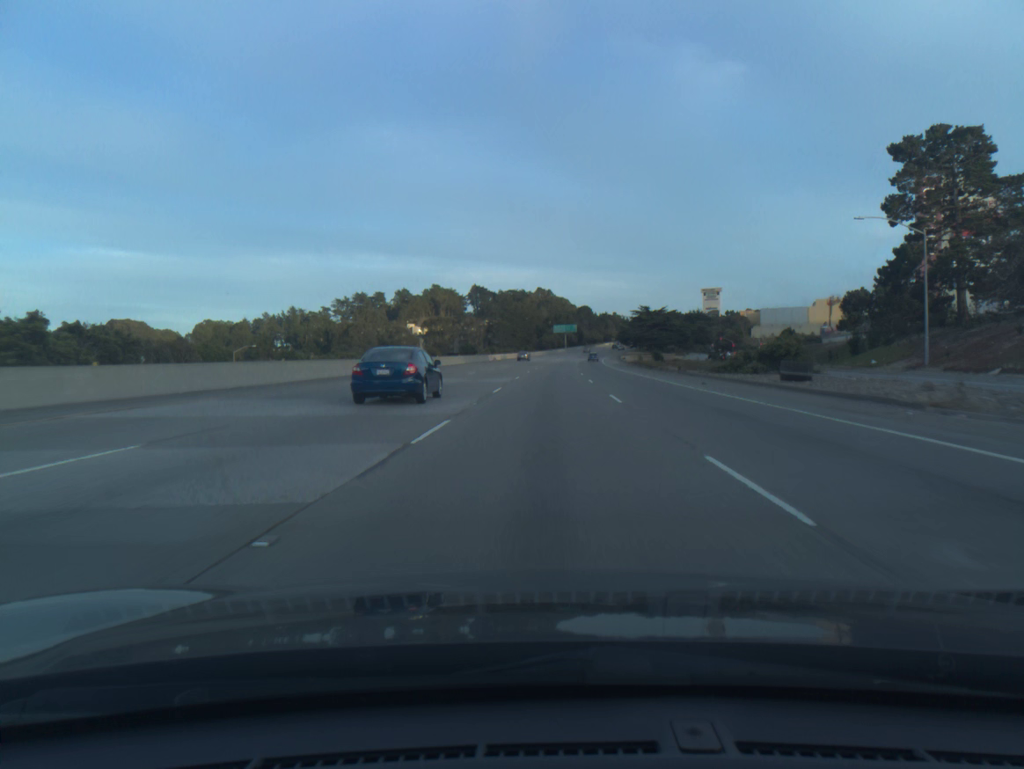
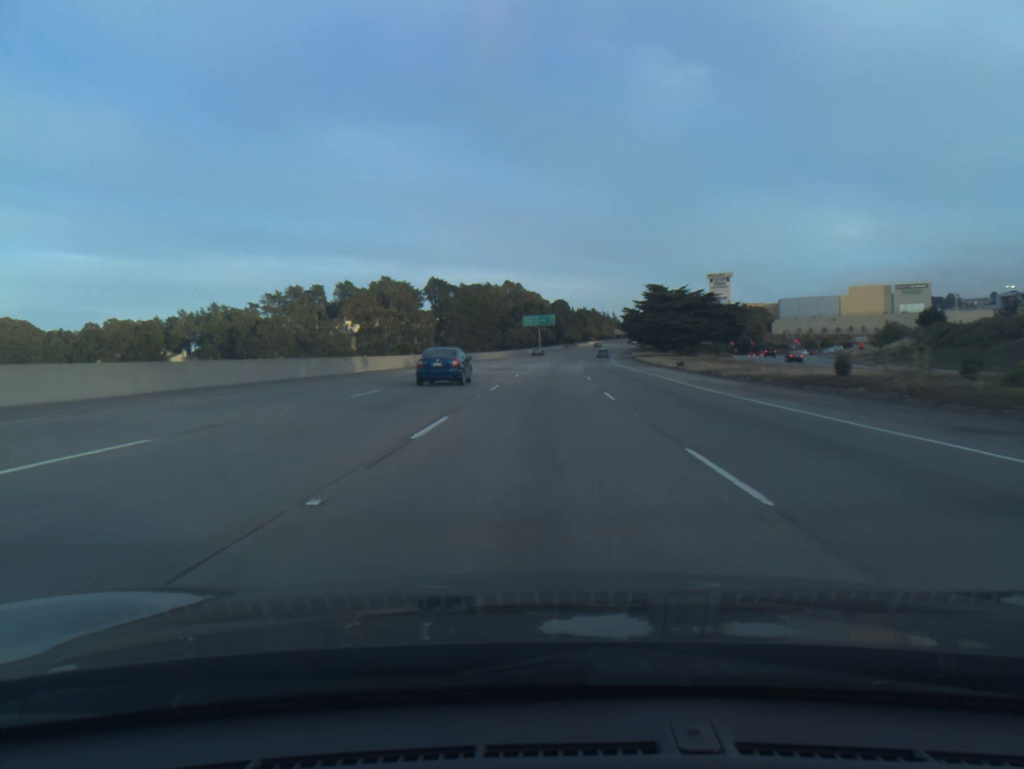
(+1.5, +72.5) m; +2°
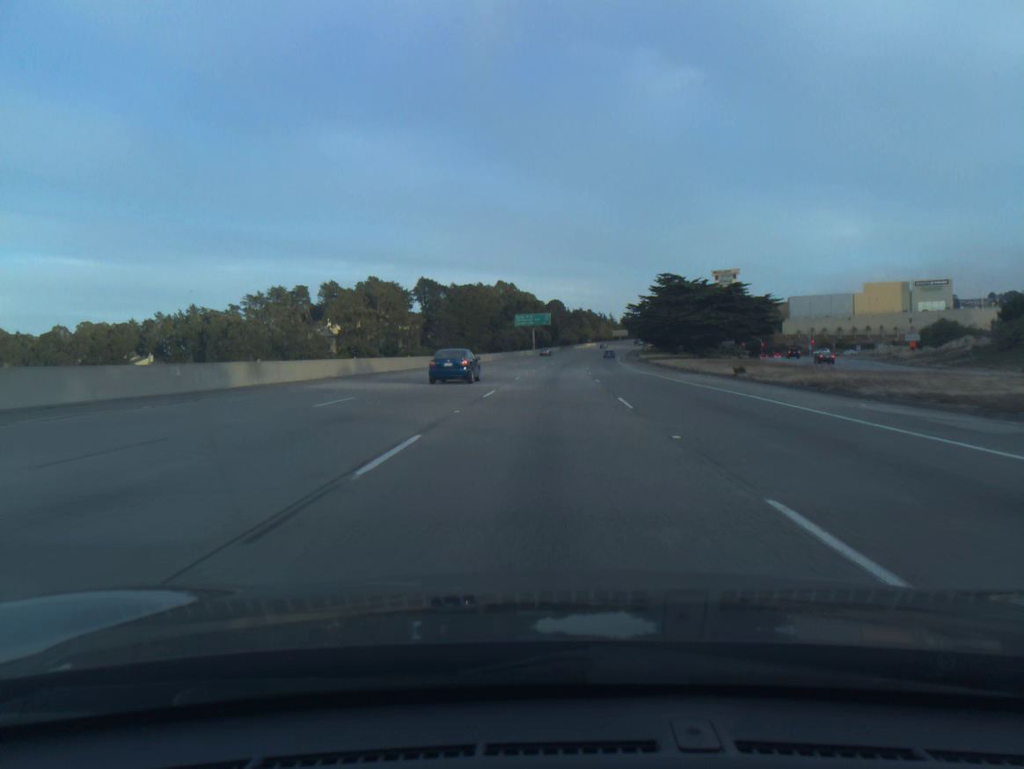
(+0.1, +18.2) m; 0°
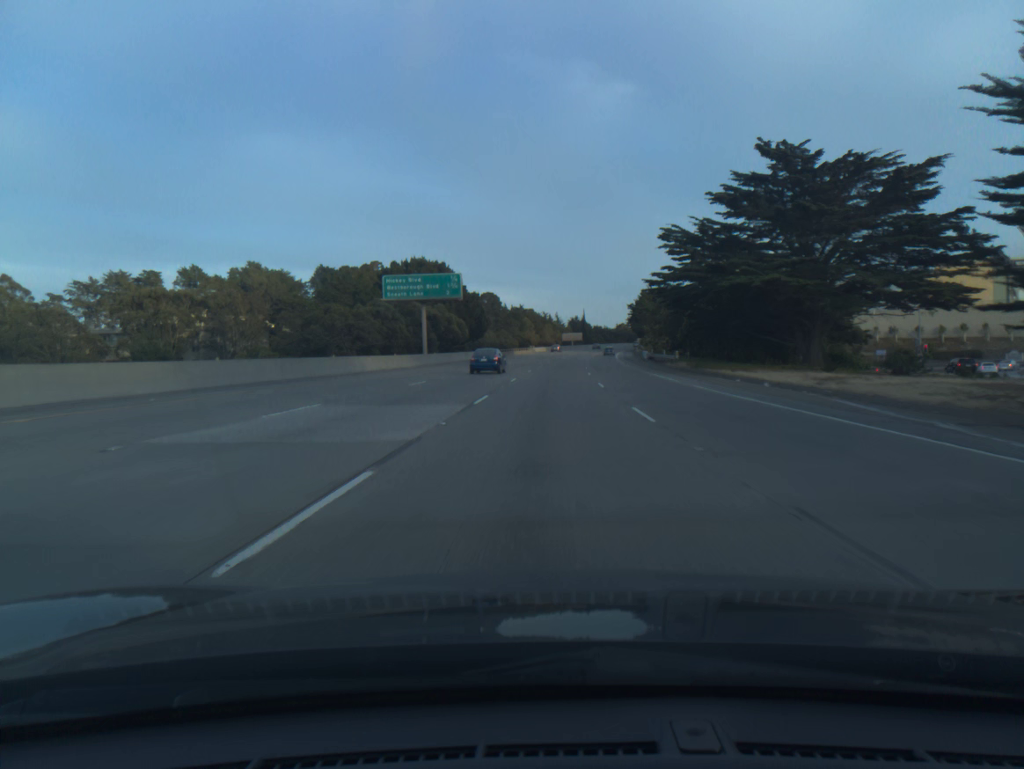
(+3.4, +90.9) m; +4°
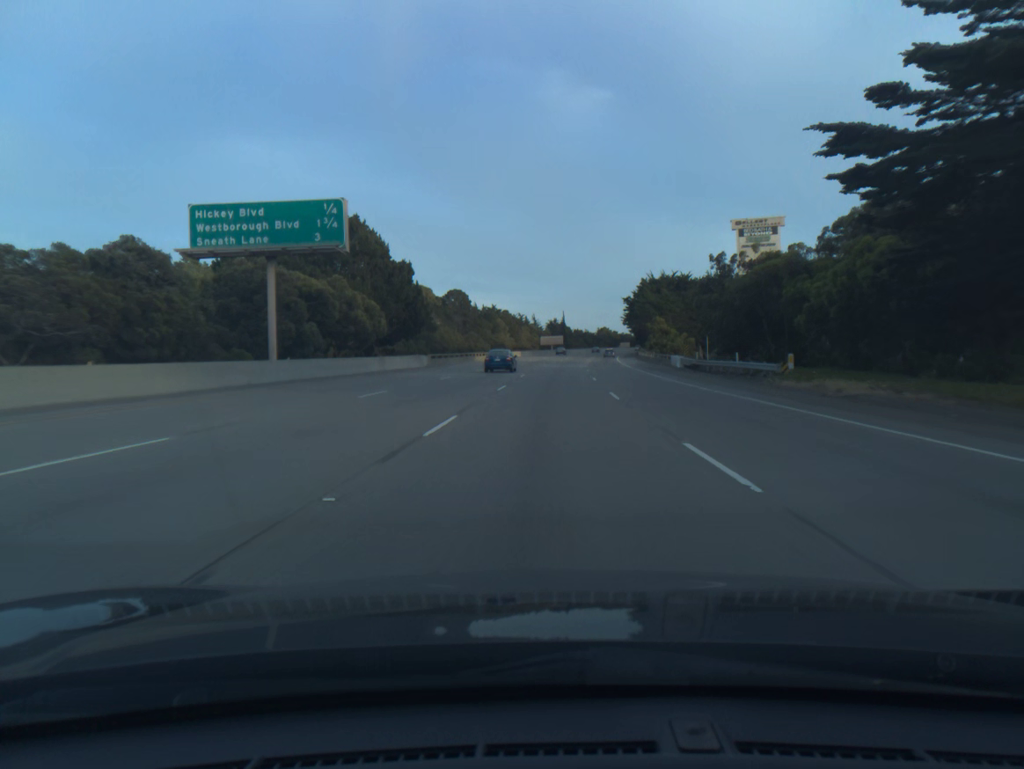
(+0.5, +36.5) m; +2°
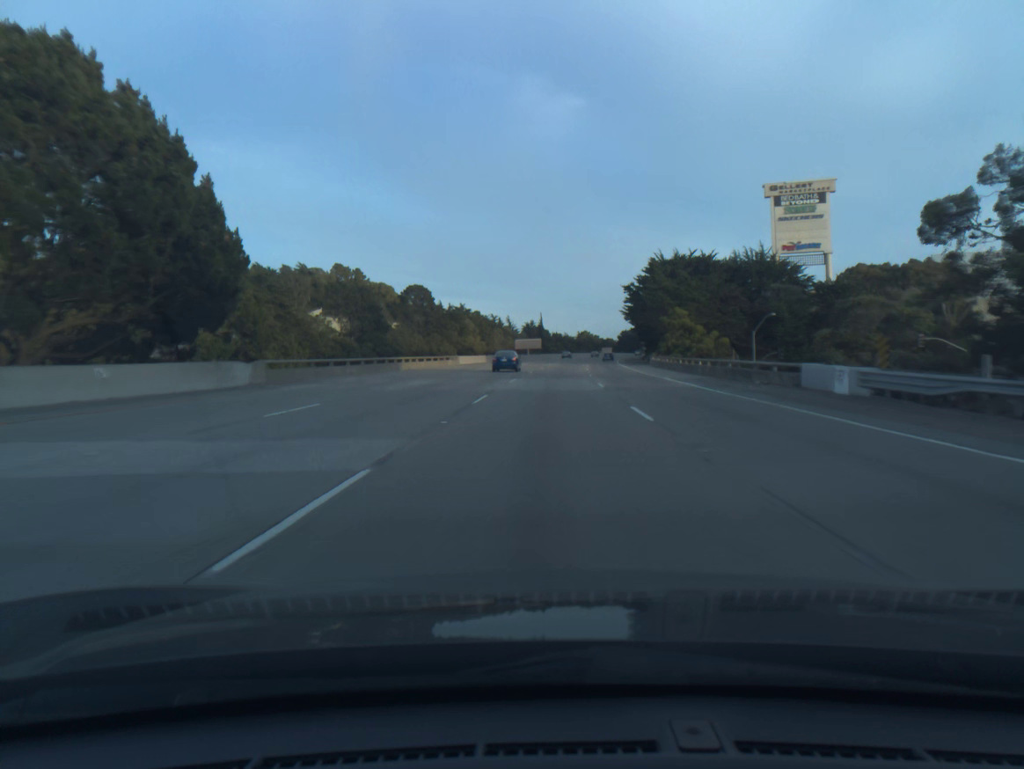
(+0.5, +36.4) m; +2°
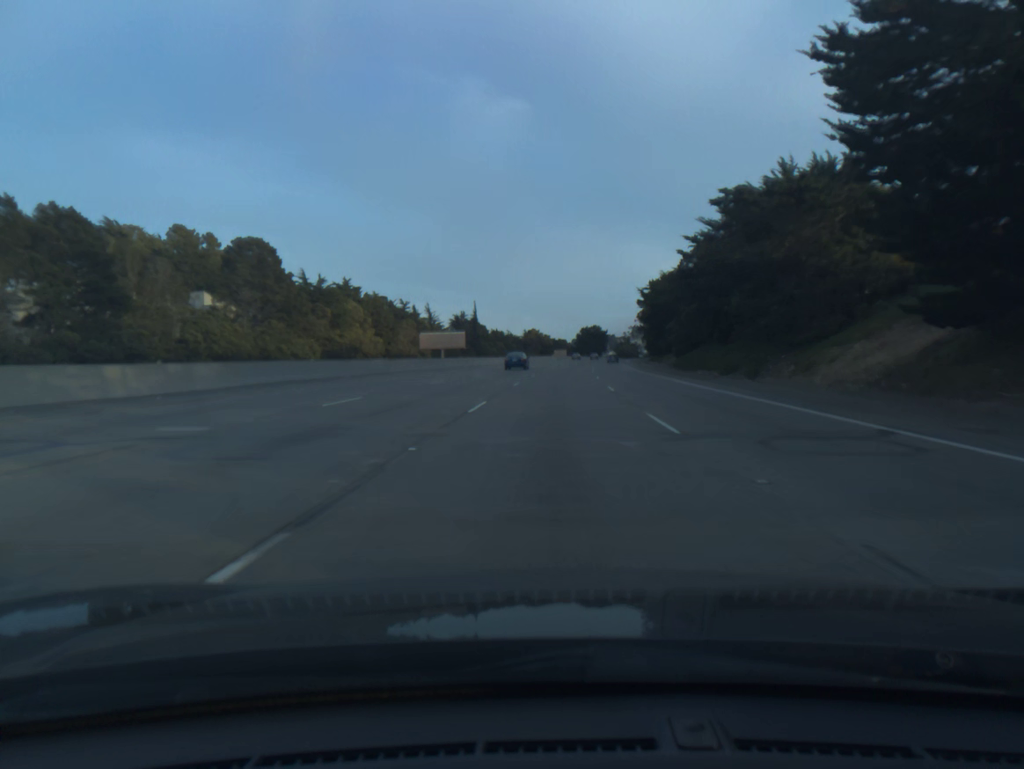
(+3.3, +90.3) m; +4°
